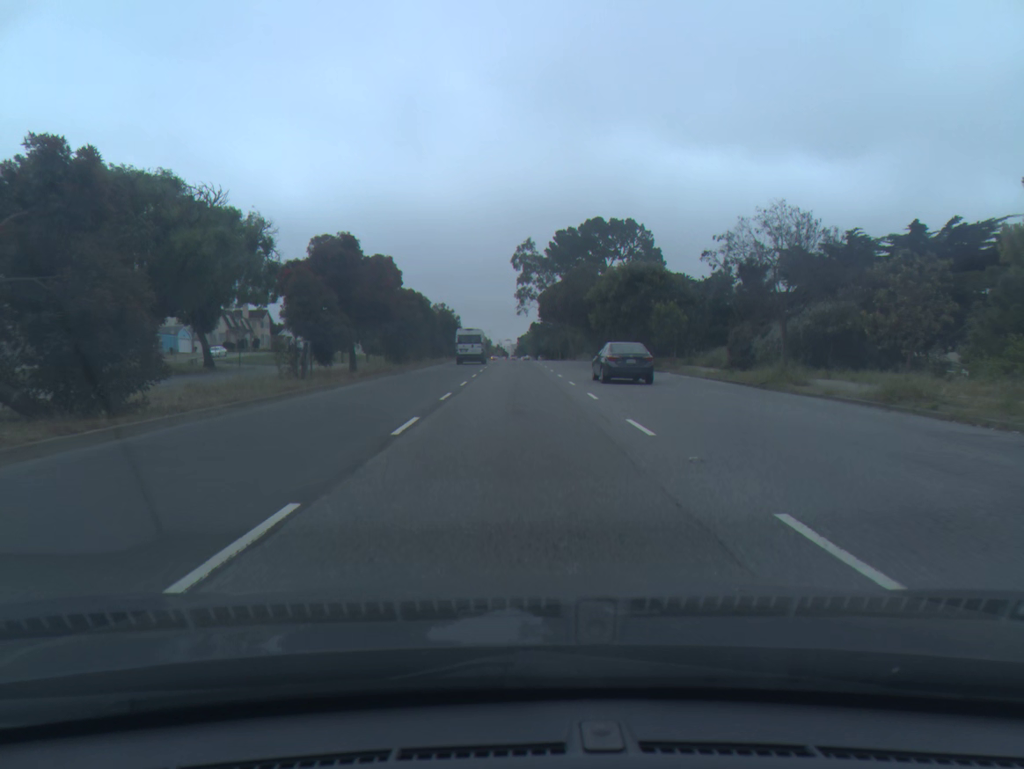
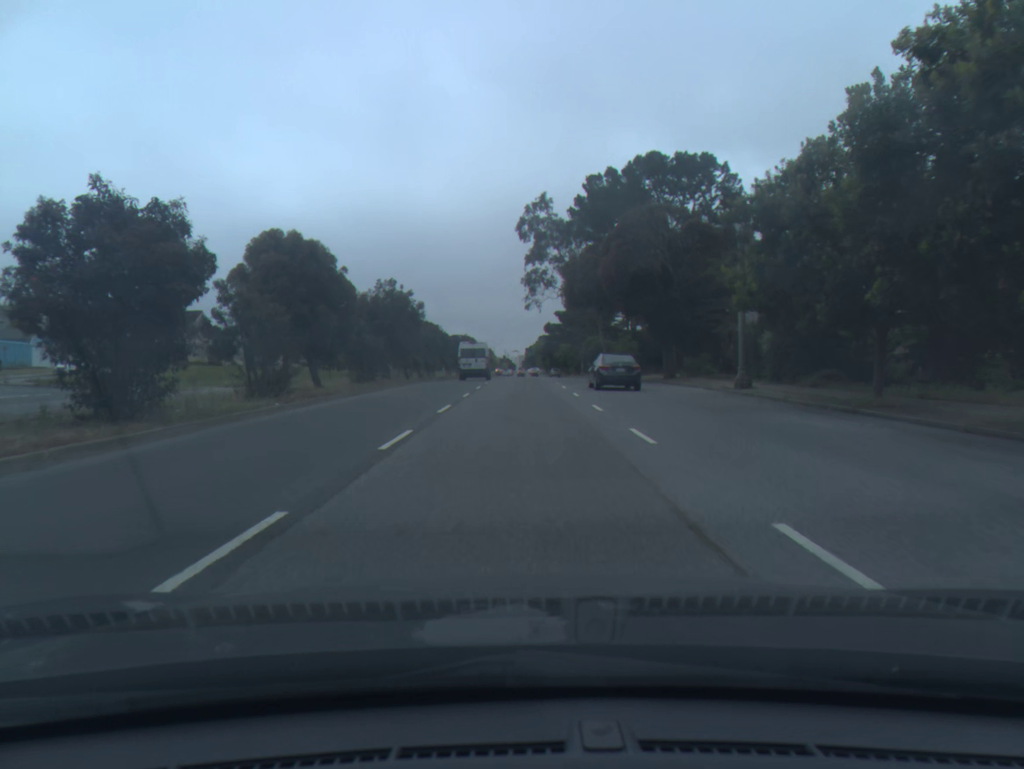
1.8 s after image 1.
(0.0, +36.5) m; 0°
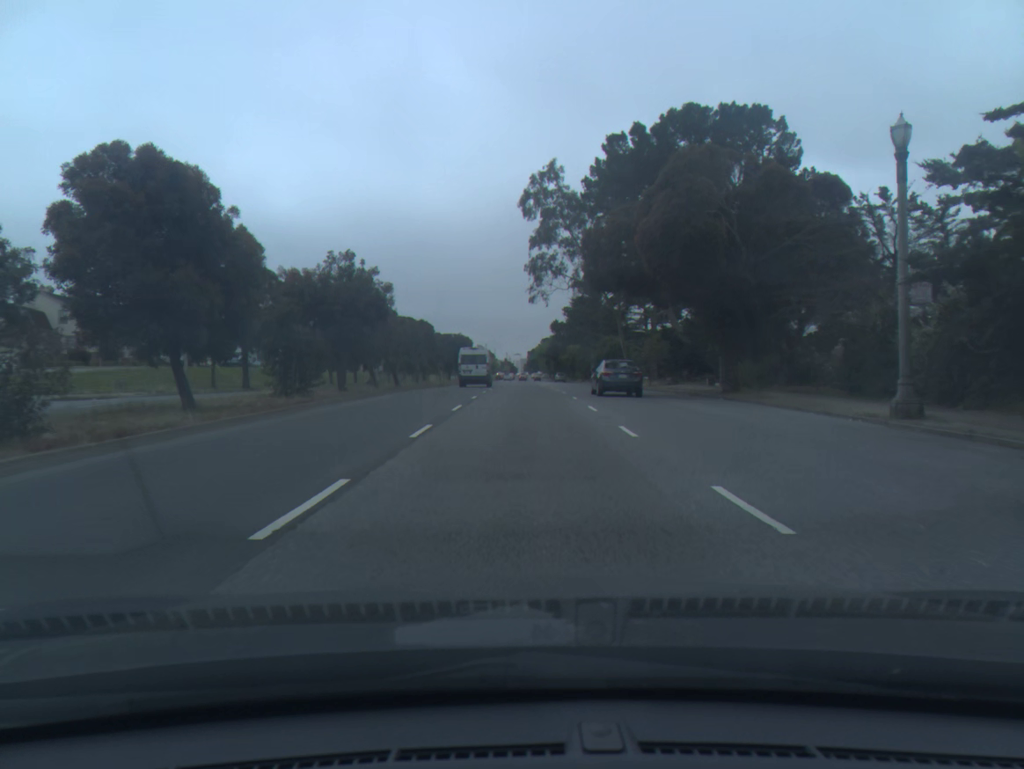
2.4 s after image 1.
(0.0, +12.2) m; 0°
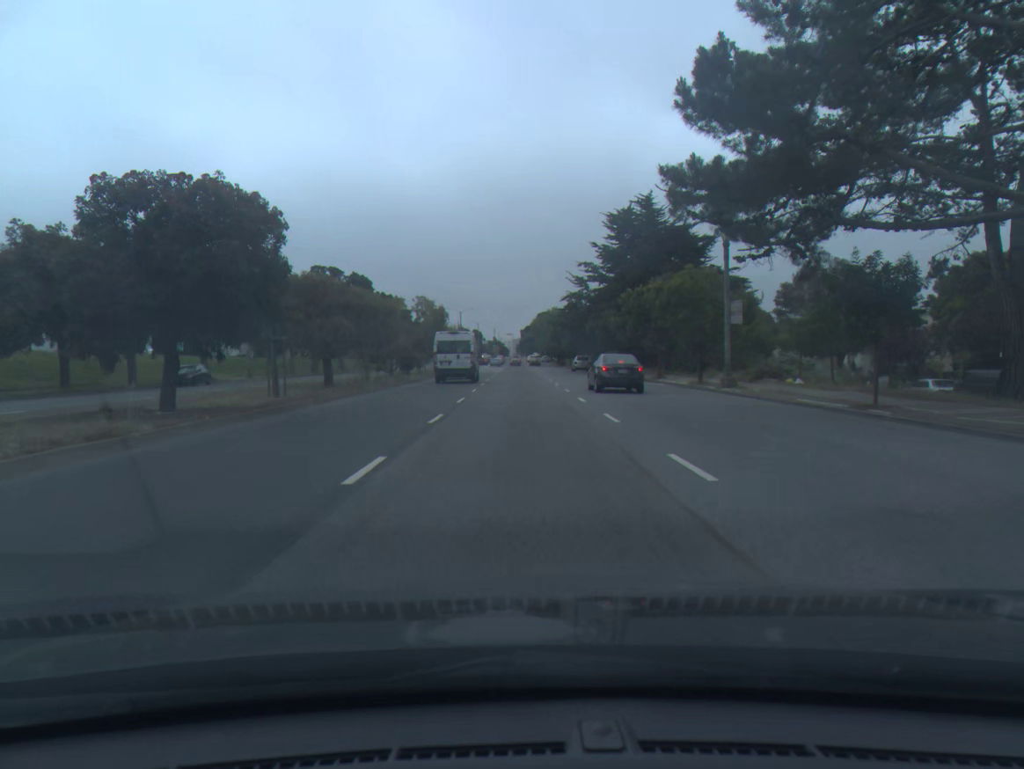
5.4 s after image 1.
(+0.3, +62.5) m; +1°
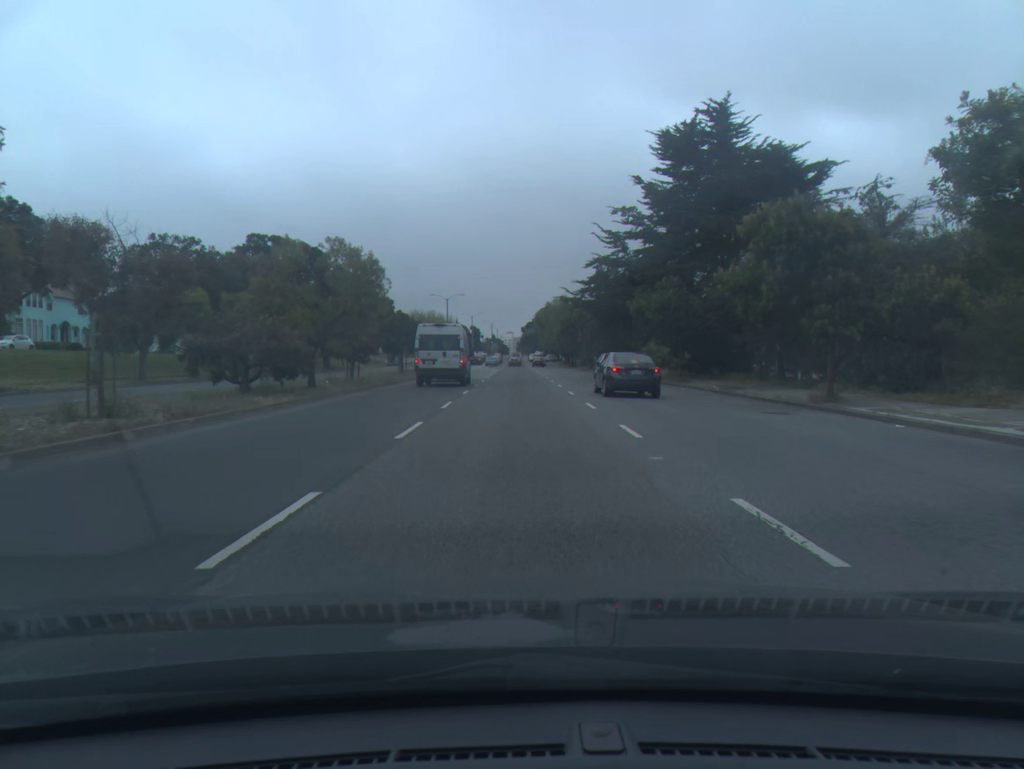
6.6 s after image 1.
(+0.1, +25.1) m; 0°
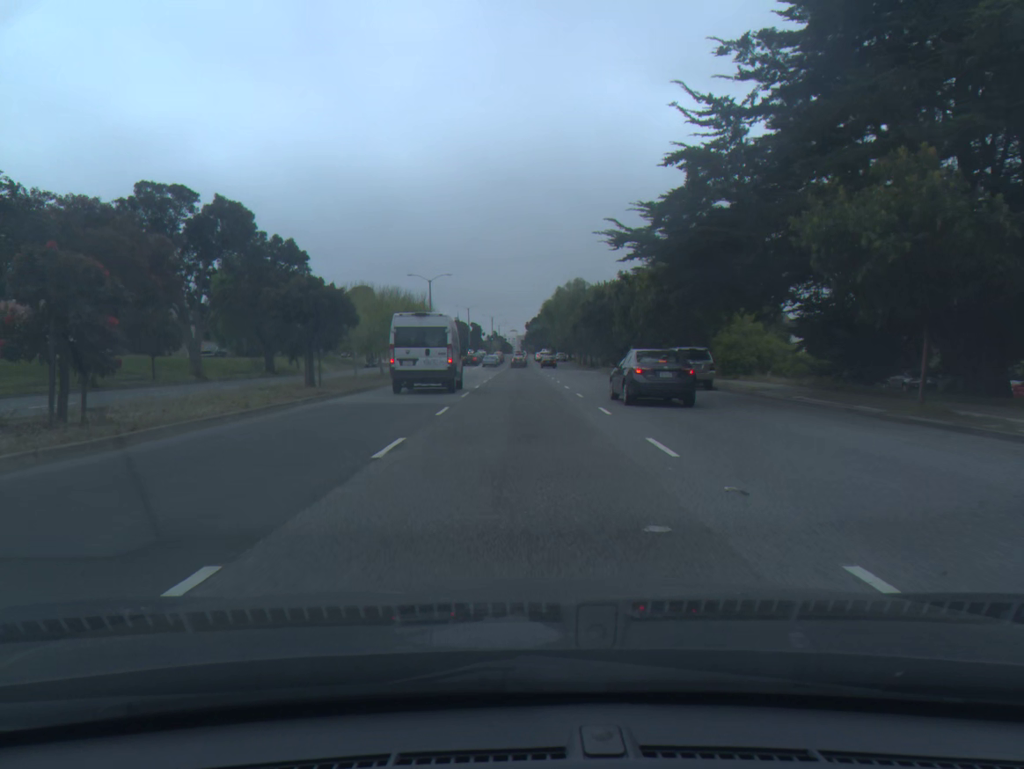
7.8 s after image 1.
(-0.1, +23.9) m; 0°
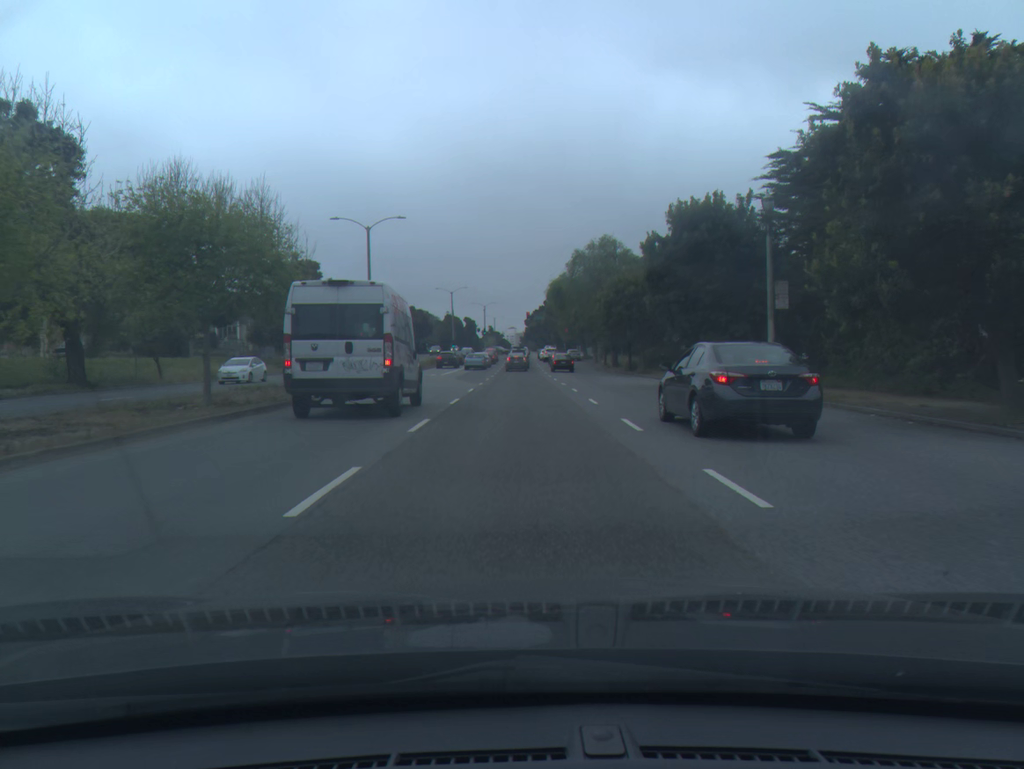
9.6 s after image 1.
(0.0, +32.7) m; 0°
